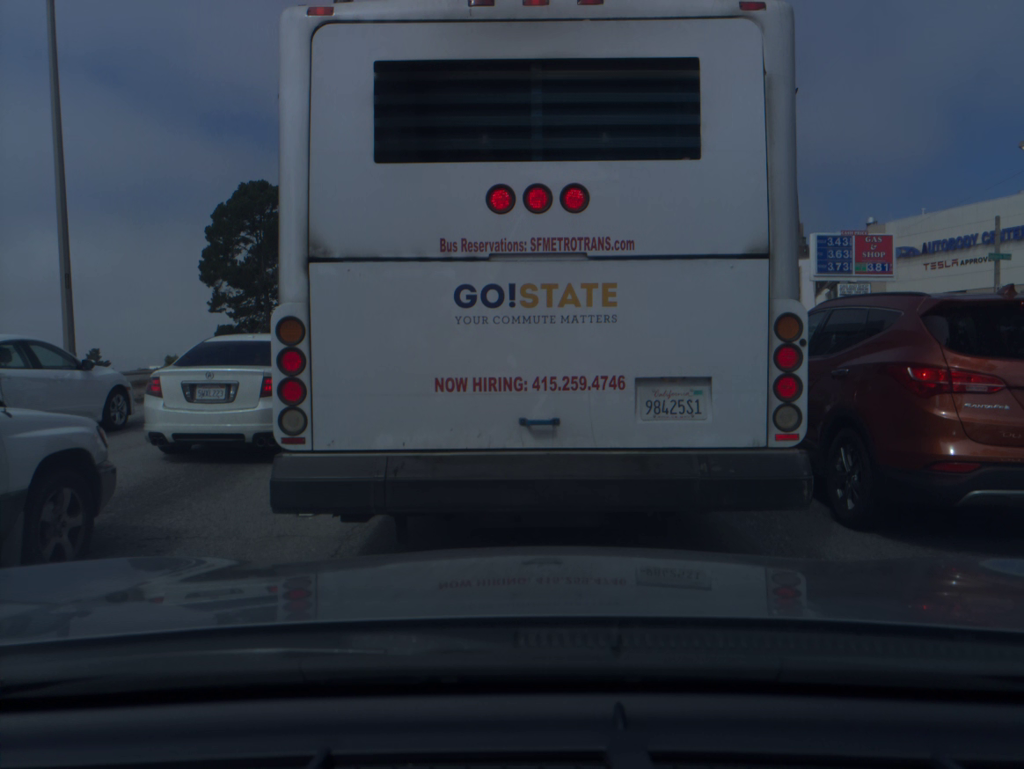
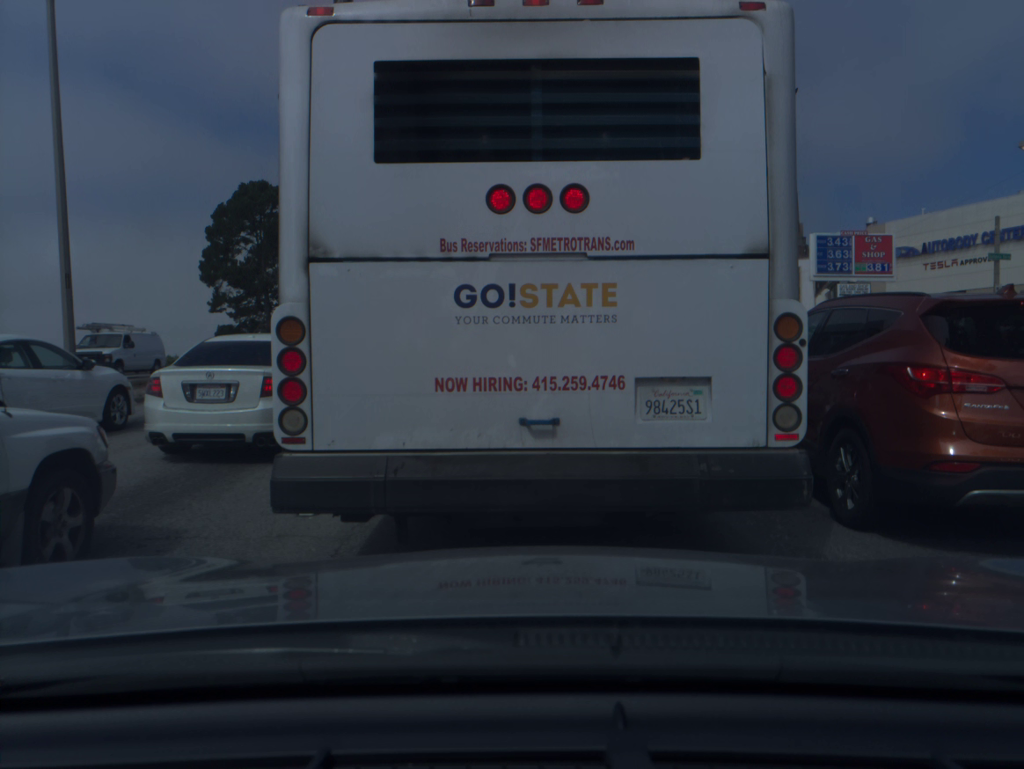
(0.0, 0.0) m; 0°
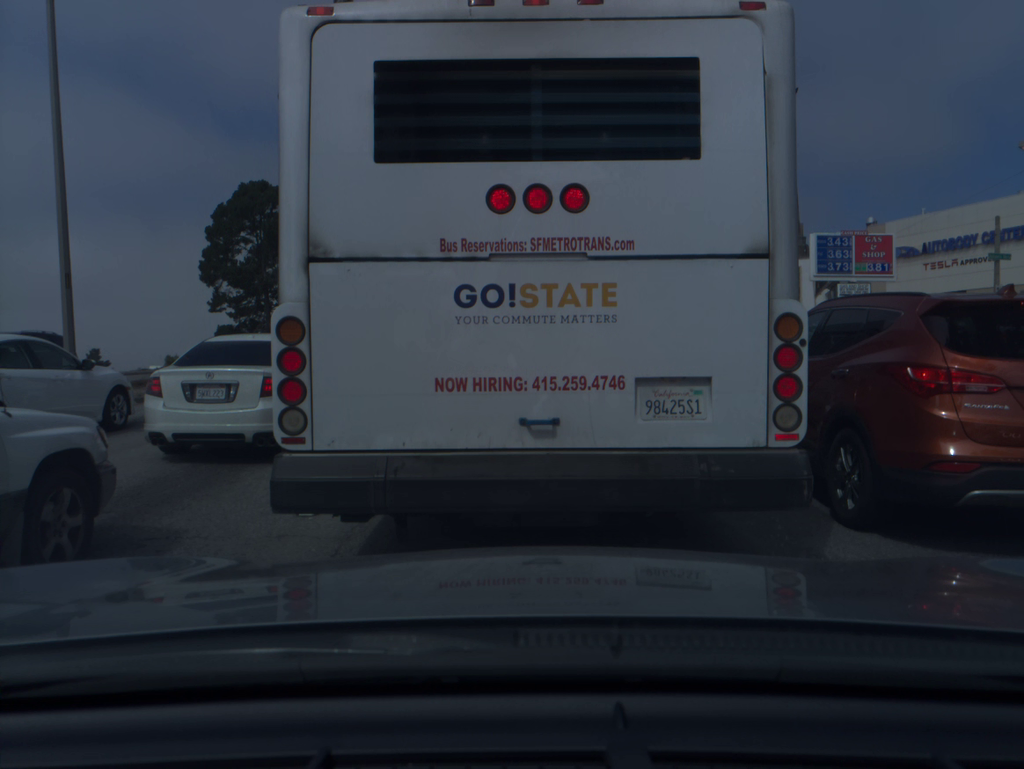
(0.0, 0.0) m; 0°
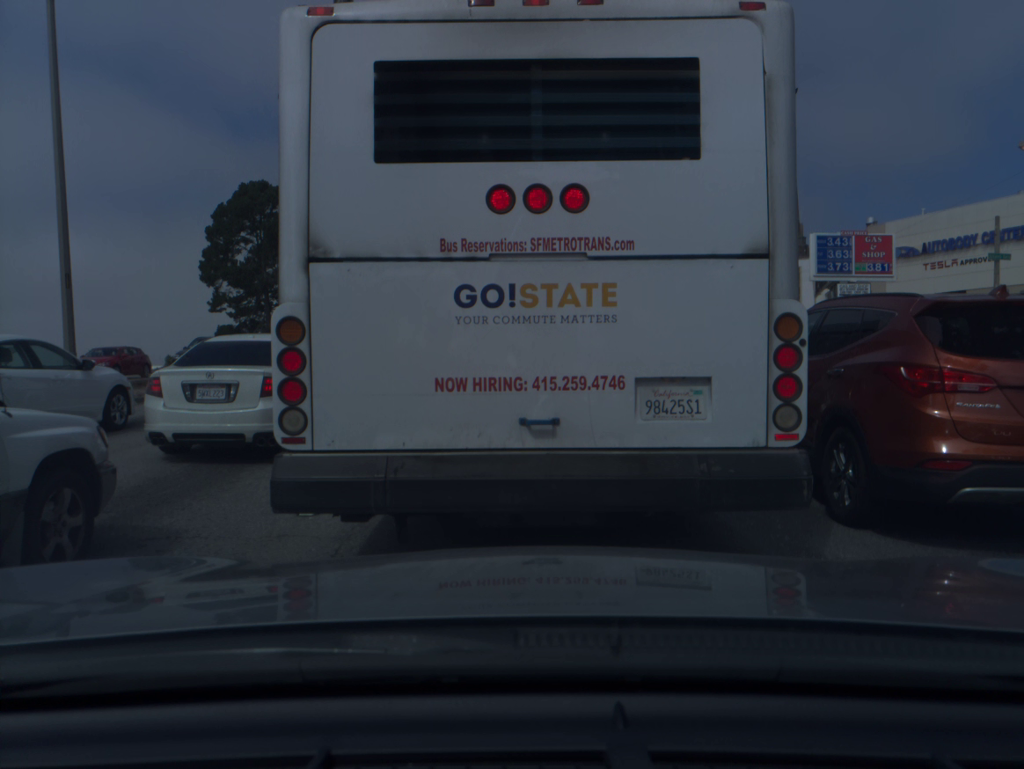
(0.0, 0.0) m; 0°
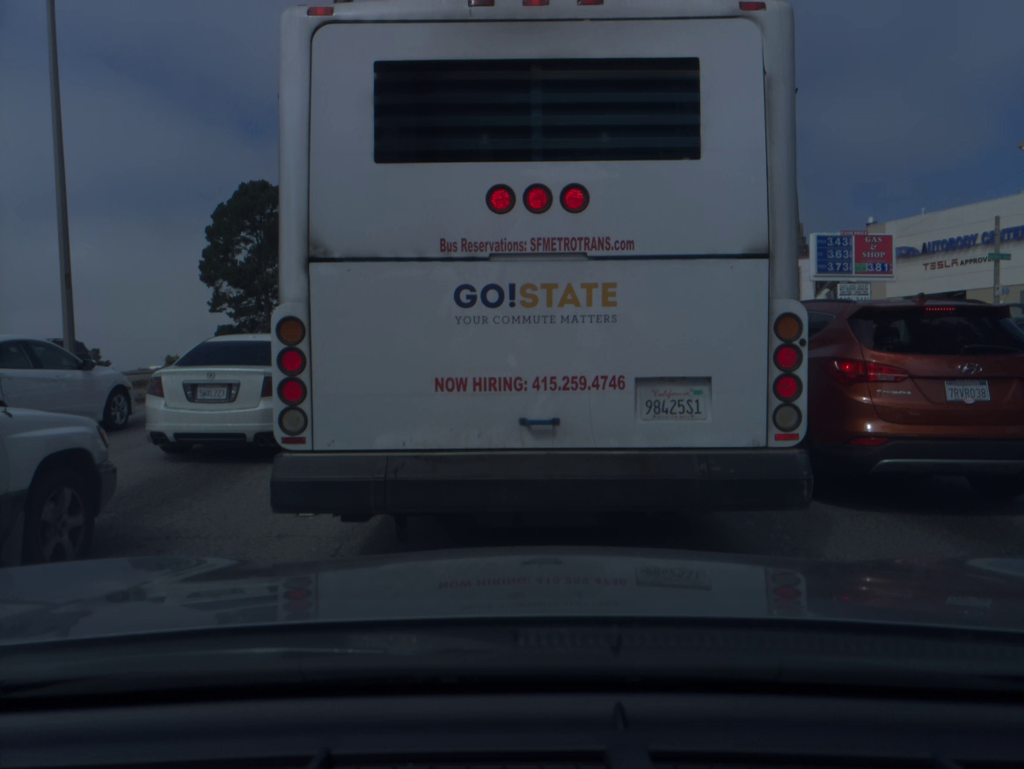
(0.0, 0.0) m; 0°
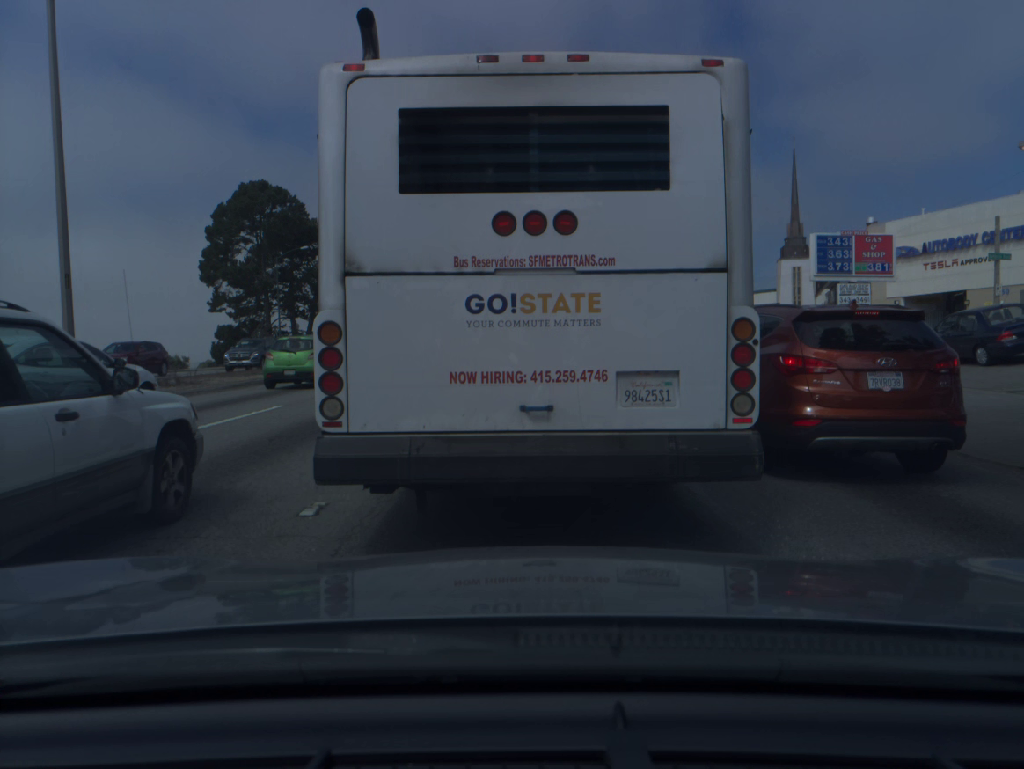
(0.0, 0.0) m; 0°
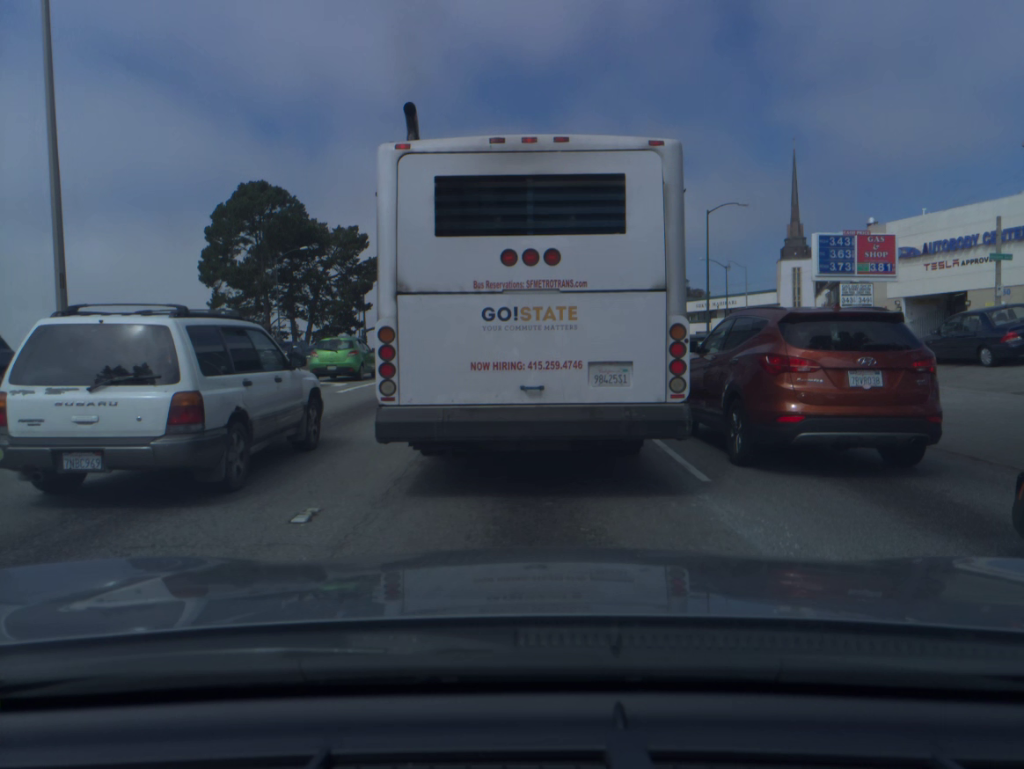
(0.0, +0.2) m; 0°
